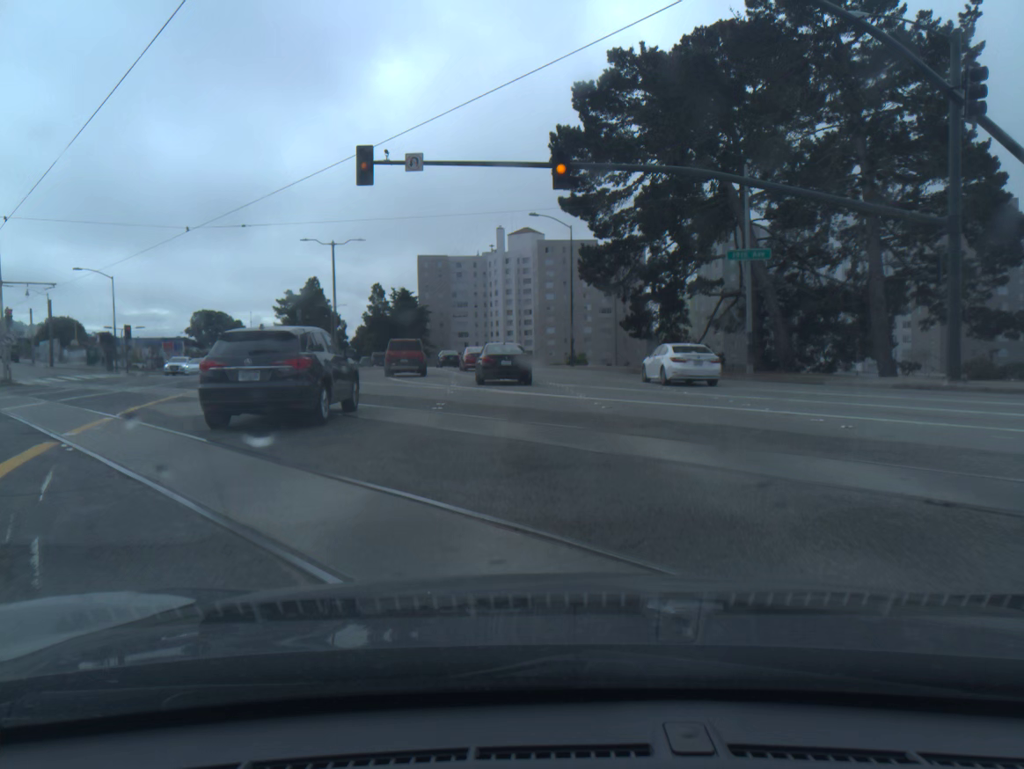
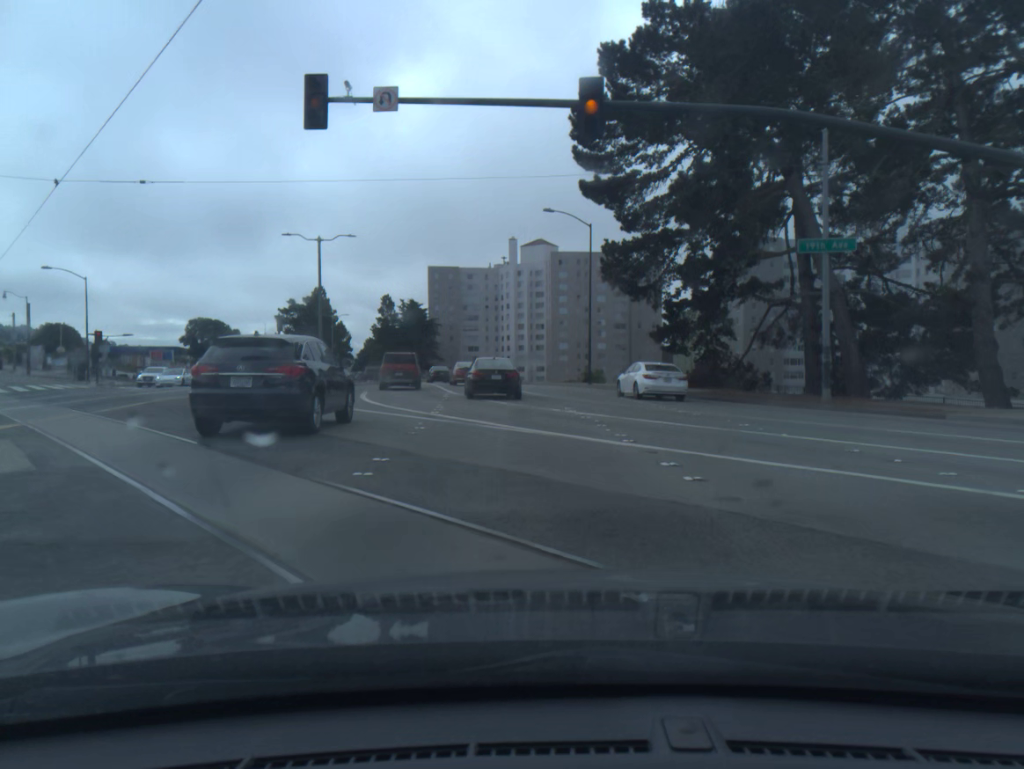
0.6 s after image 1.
(-0.1, +7.8) m; -1°
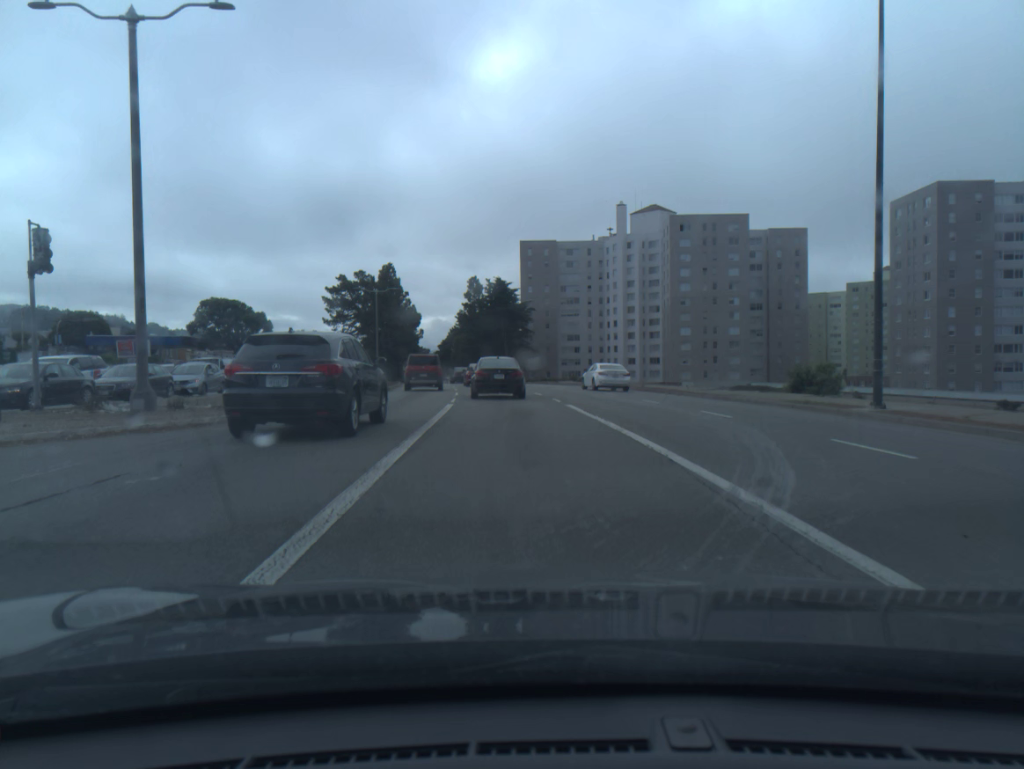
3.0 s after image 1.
(-2.0, +32.7) m; -7°
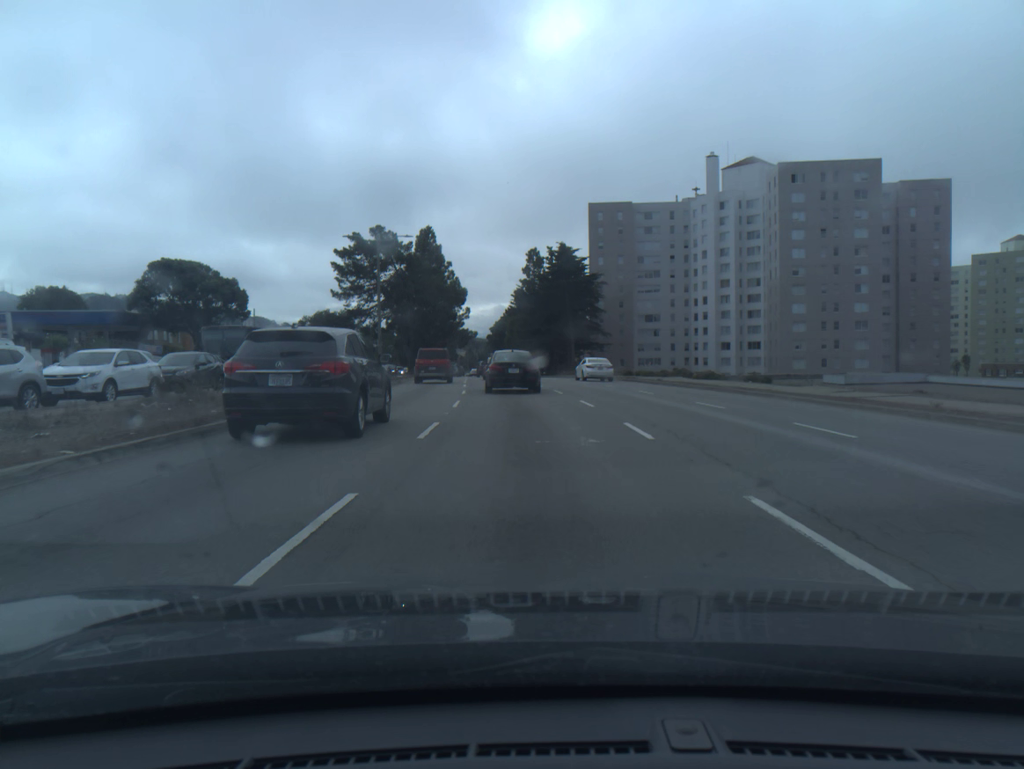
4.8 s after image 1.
(-1.2, +27.3) m; -5°
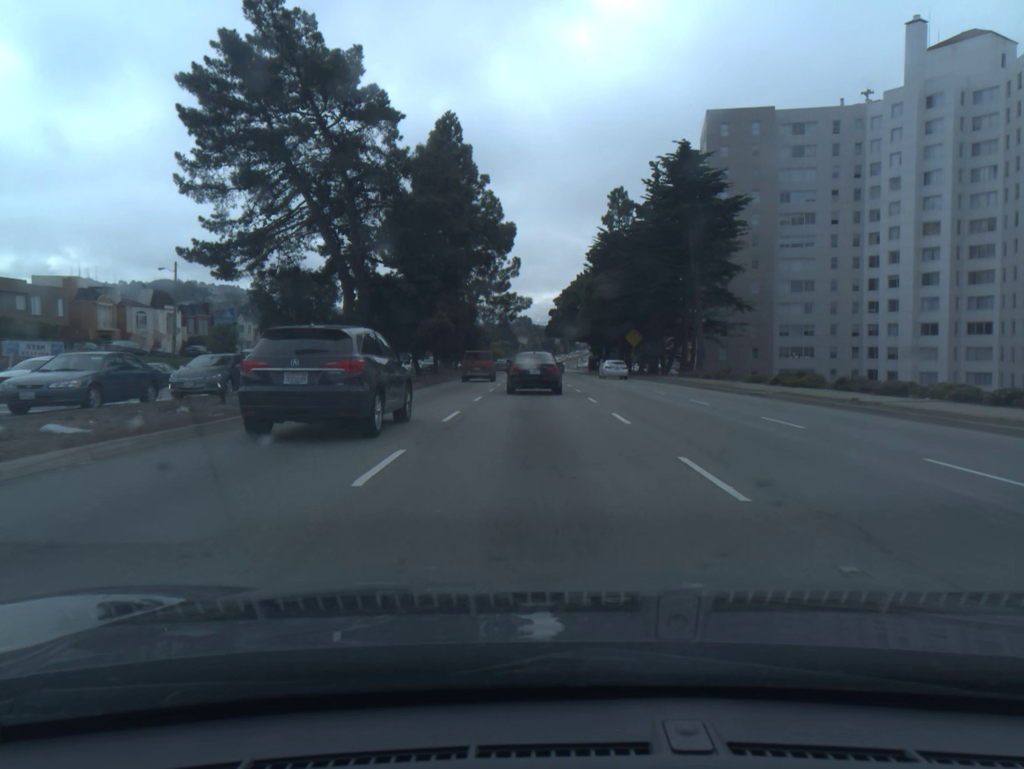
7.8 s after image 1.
(-2.6, +48.9) m; -5°
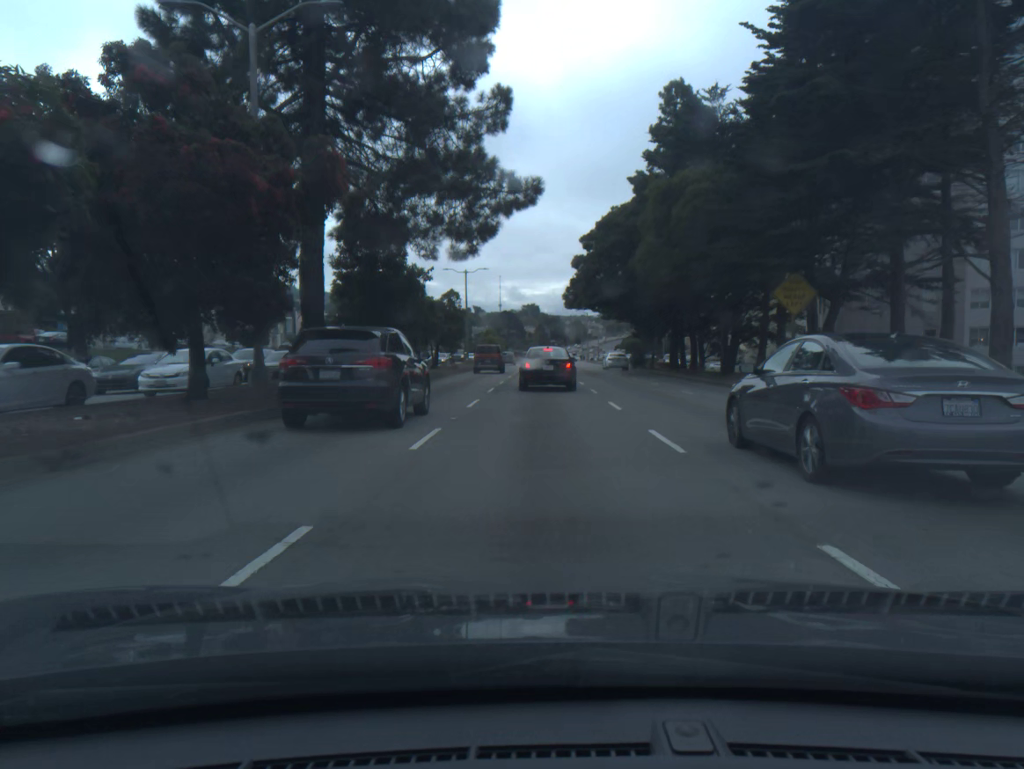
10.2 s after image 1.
(-0.2, +41.6) m; -1°
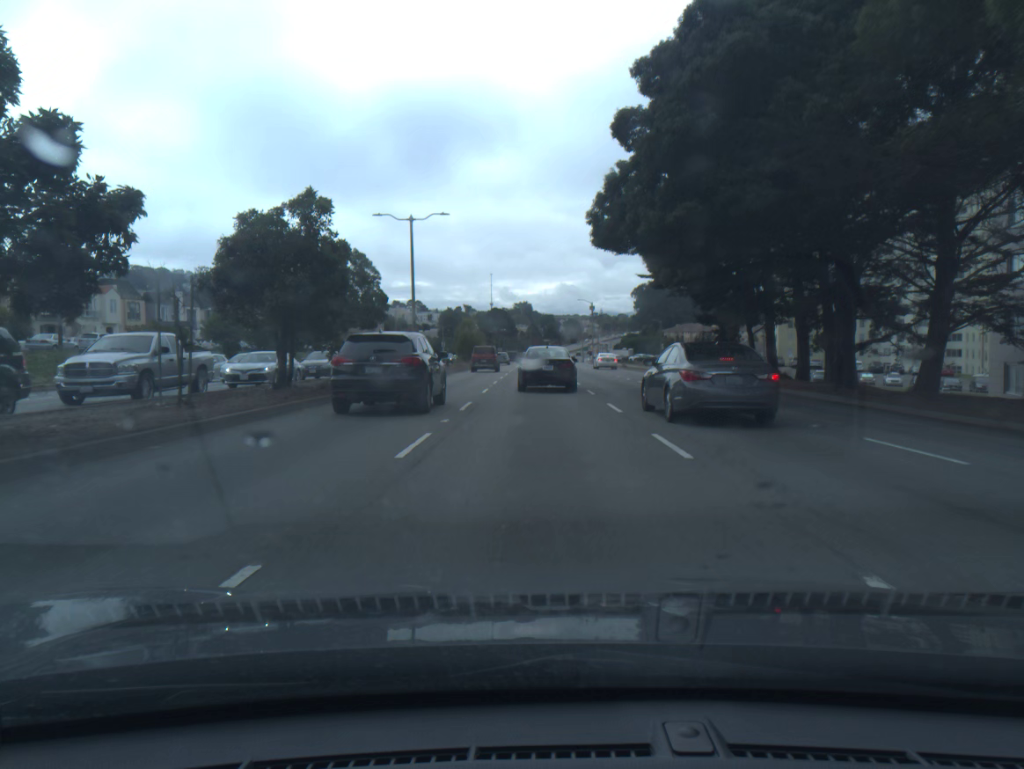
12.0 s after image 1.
(+0.1, +30.4) m; 0°
